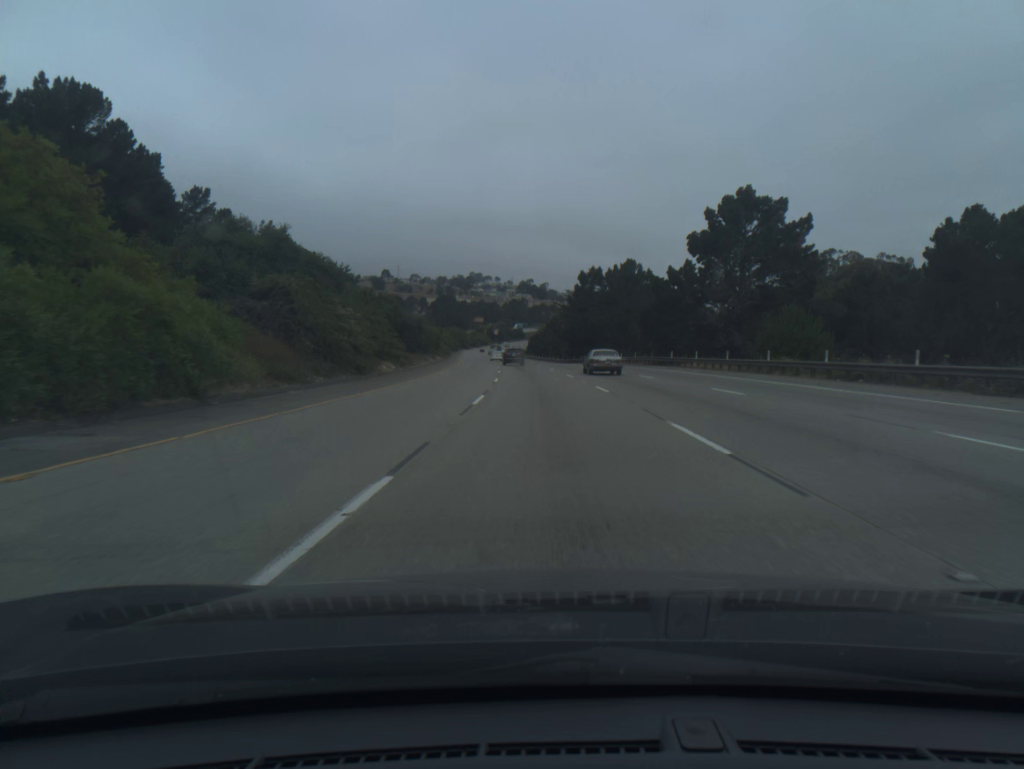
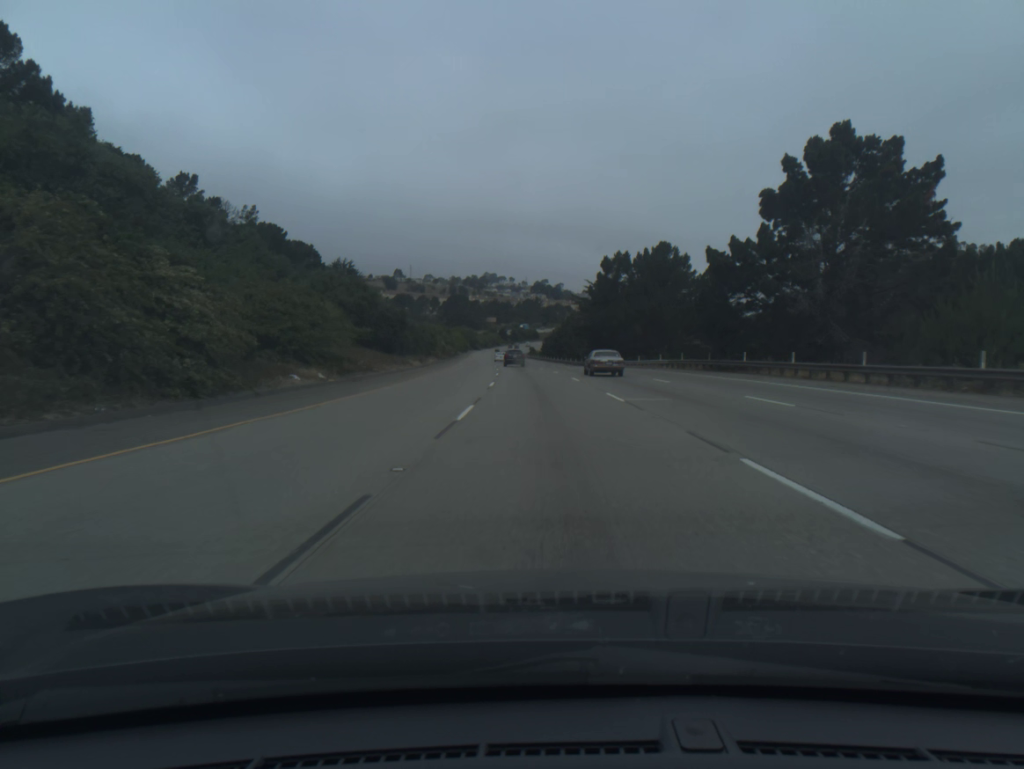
(-0.2, +18.8) m; -1°
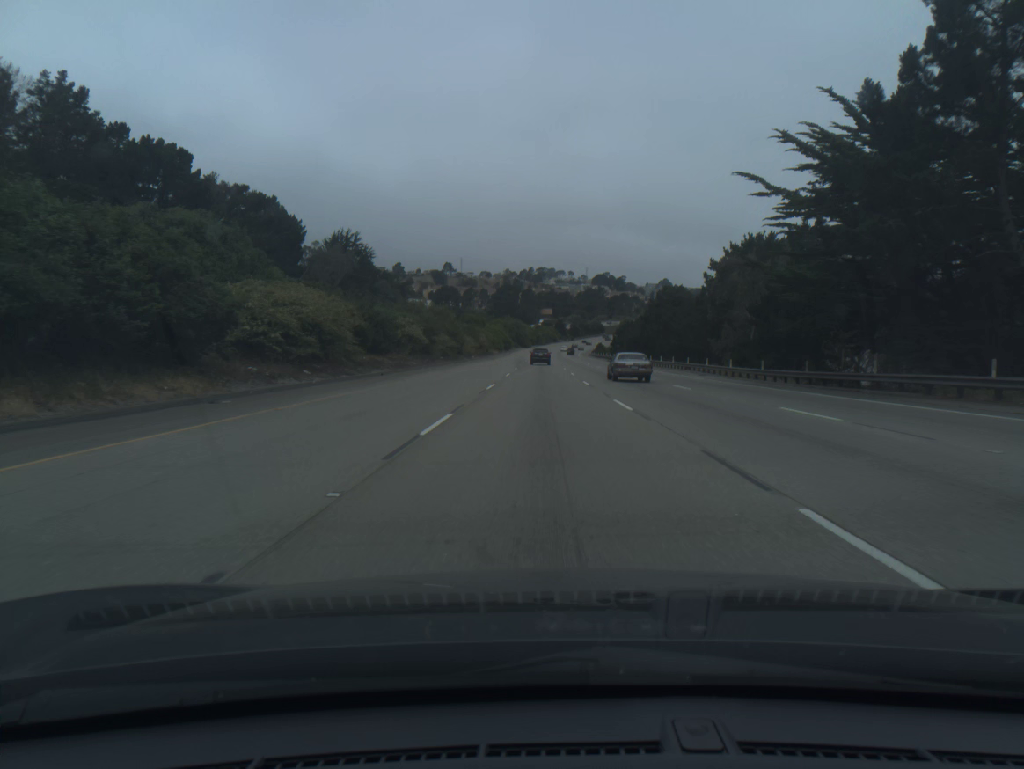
(-2.9, +75.7) m; -4°
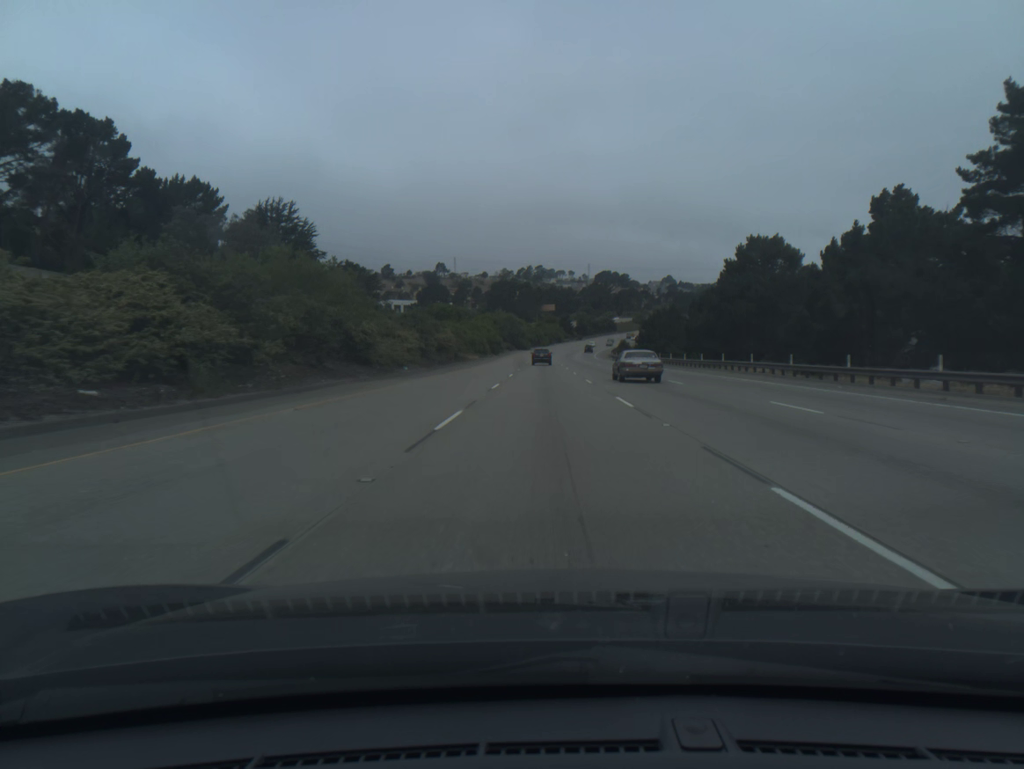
(-0.3, +57.4) m; 0°
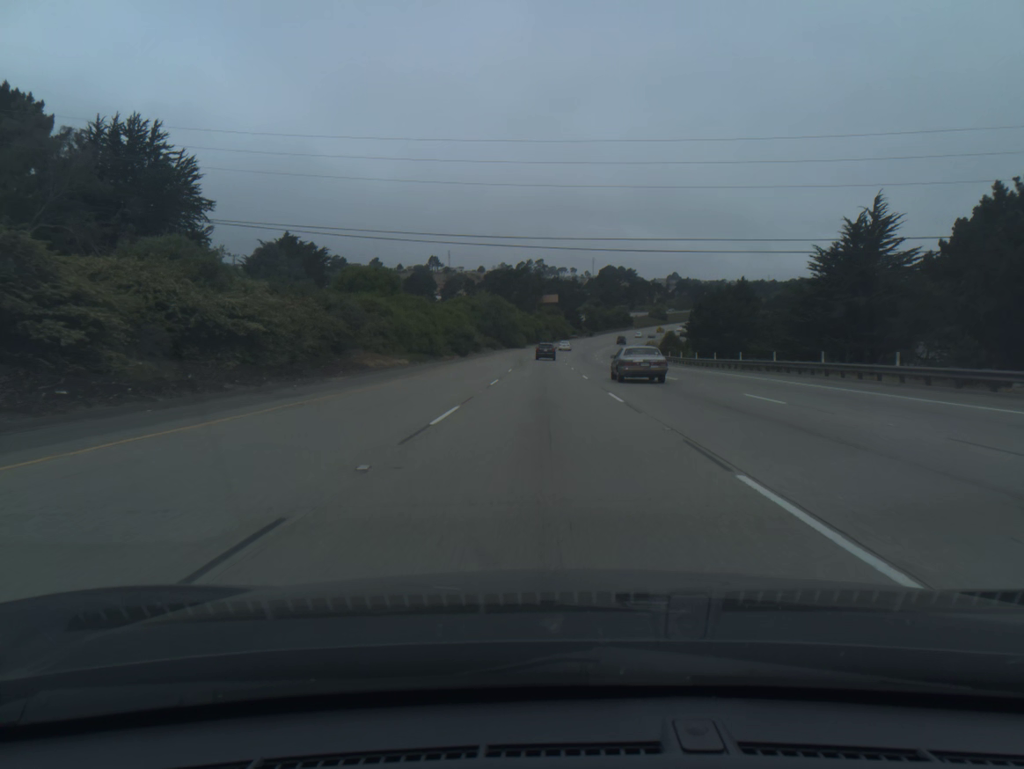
(+0.1, +57.9) m; 0°
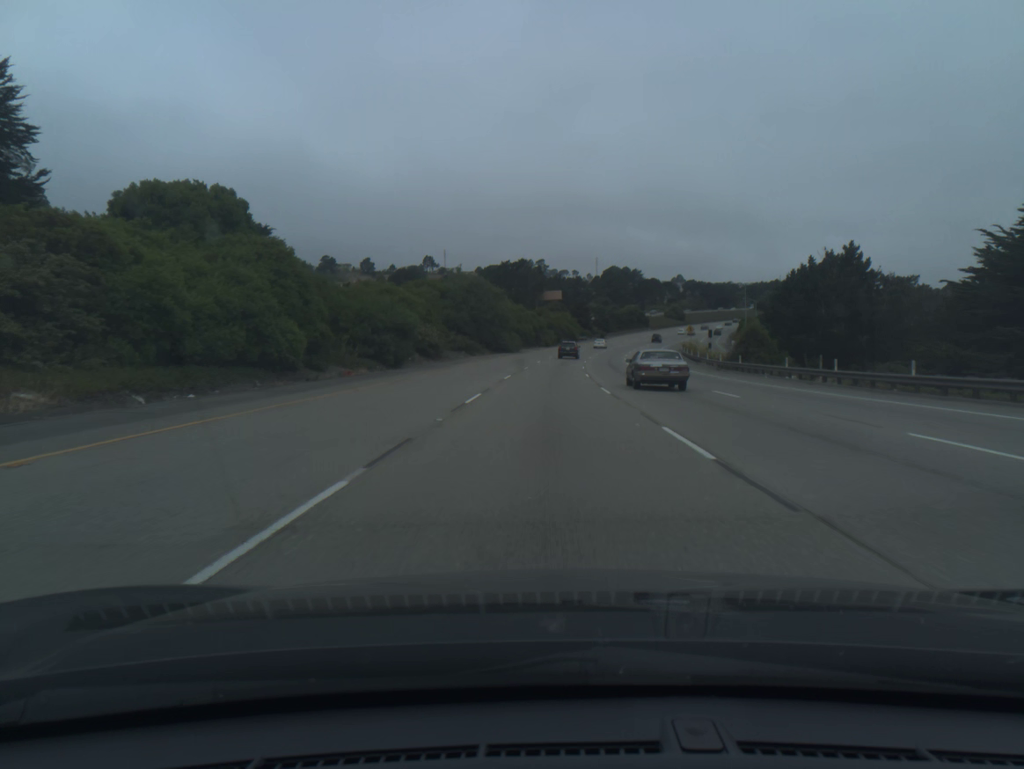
(-0.1, +38.7) m; 0°
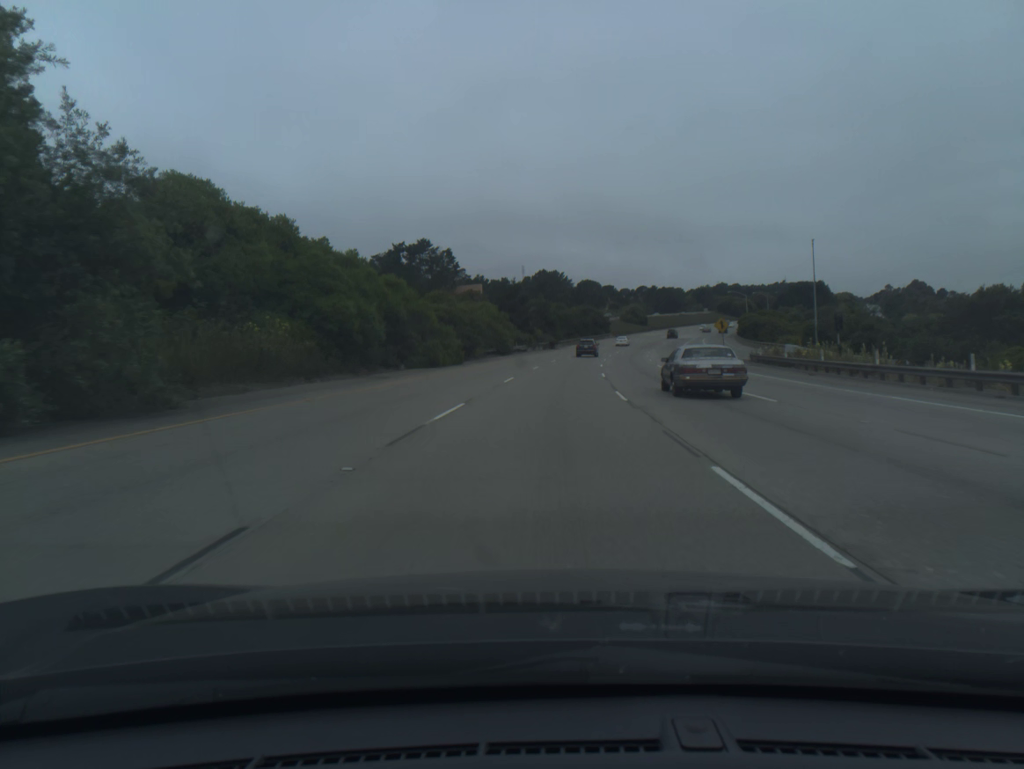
(+2.5, +77.2) m; +5°
